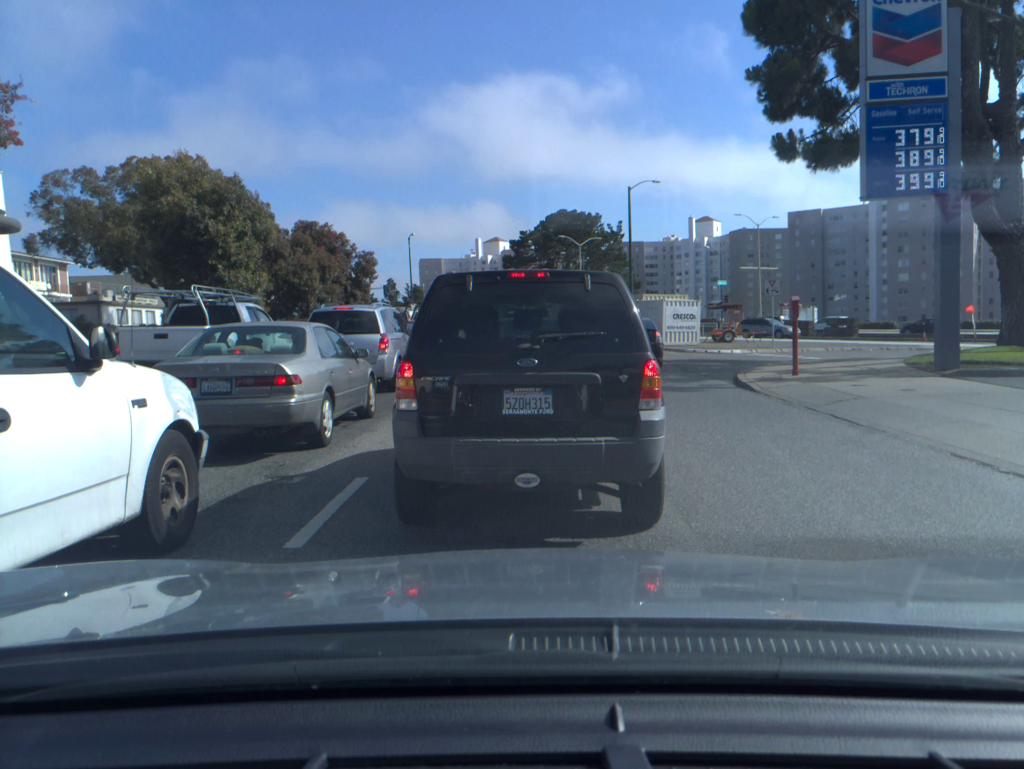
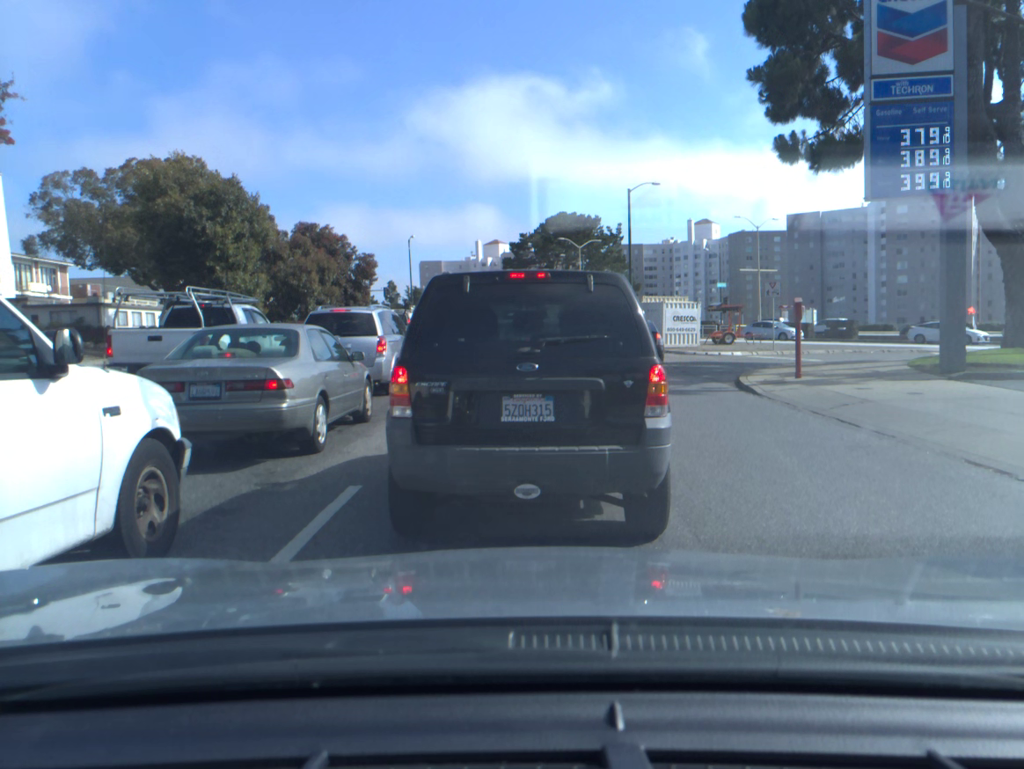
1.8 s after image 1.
(0.0, +0.3) m; 0°
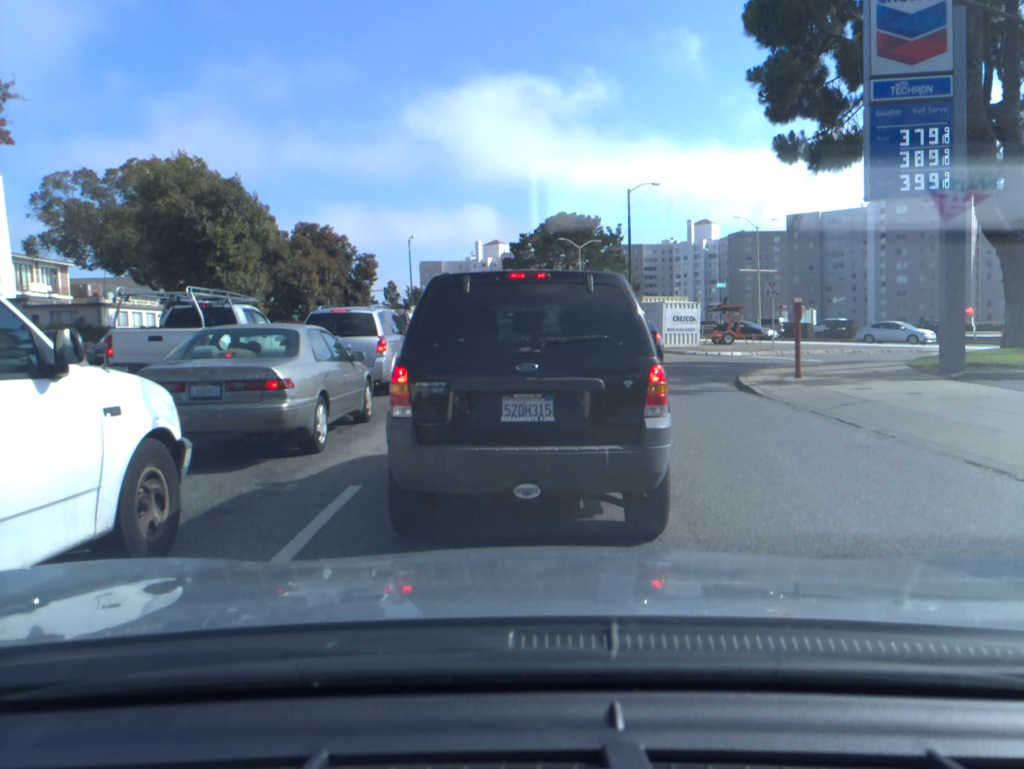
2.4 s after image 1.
(0.0, 0.0) m; 0°
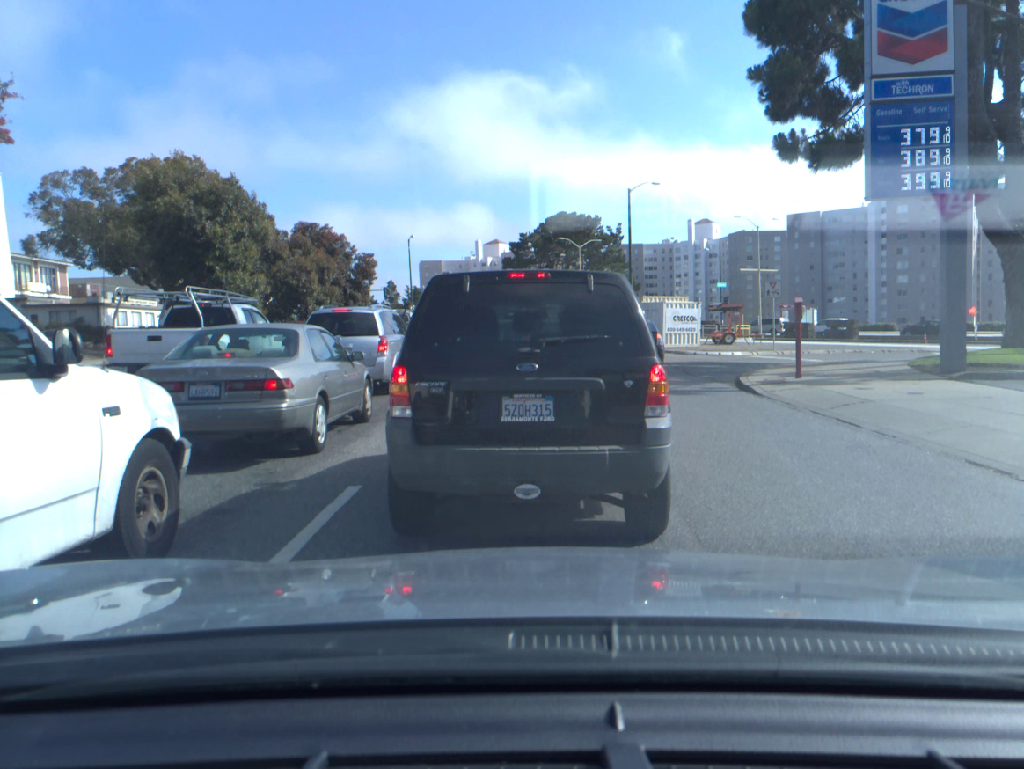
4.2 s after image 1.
(0.0, 0.0) m; 0°
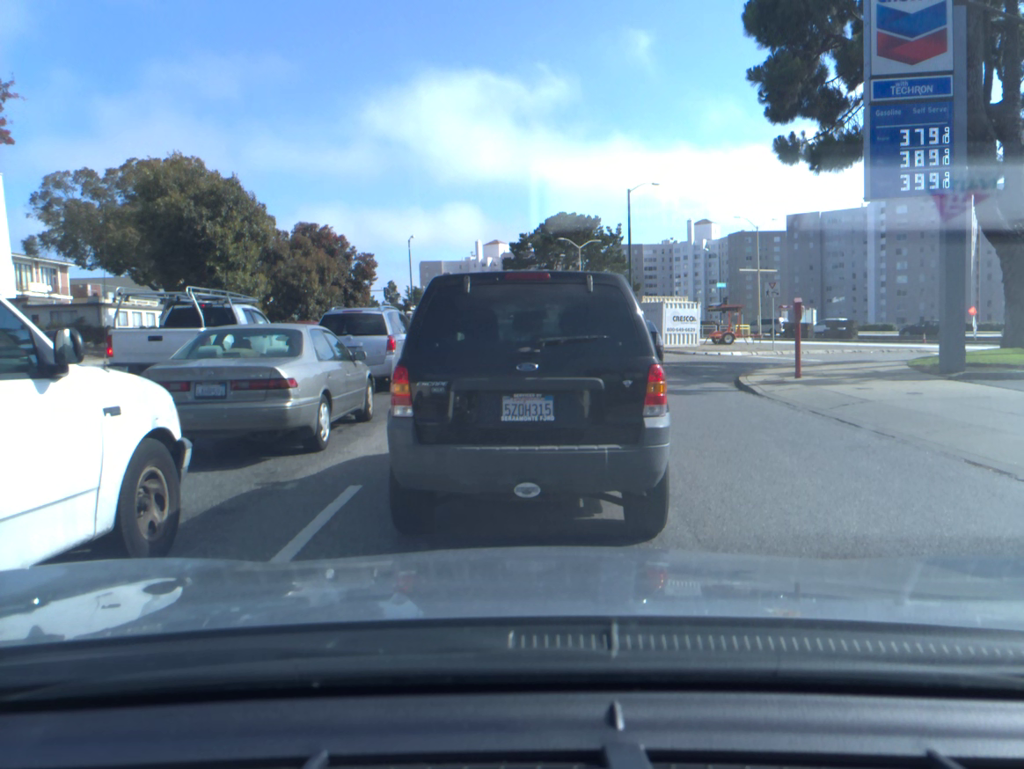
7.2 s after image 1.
(0.0, 0.0) m; 0°
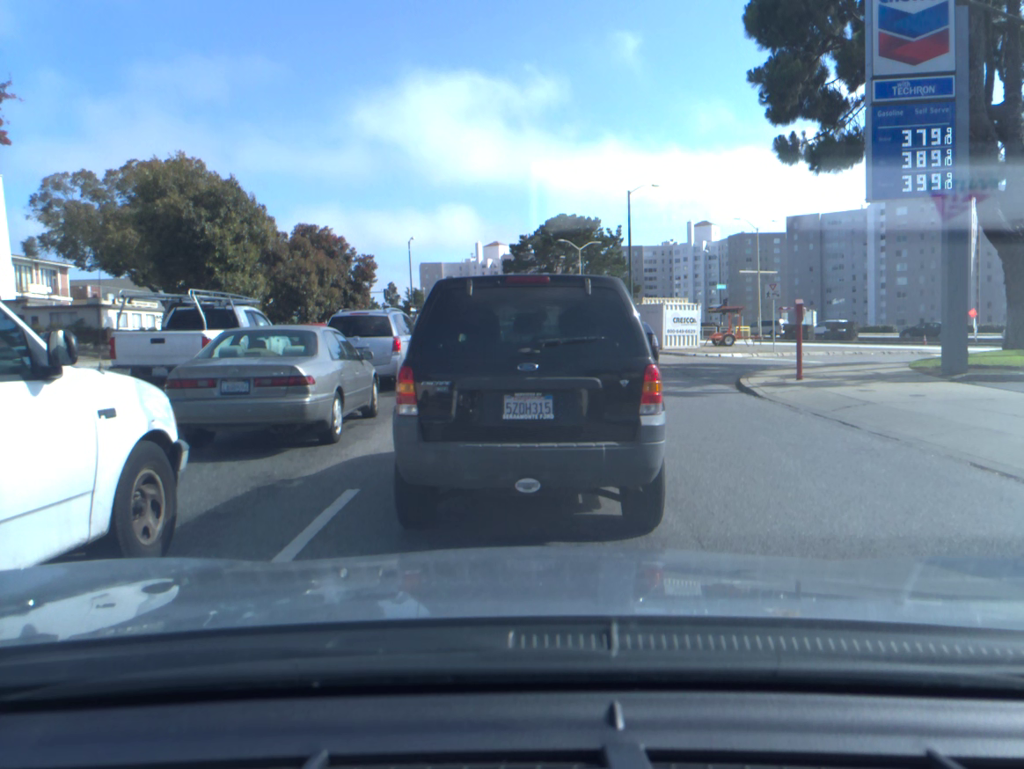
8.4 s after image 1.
(0.0, +0.1) m; 0°
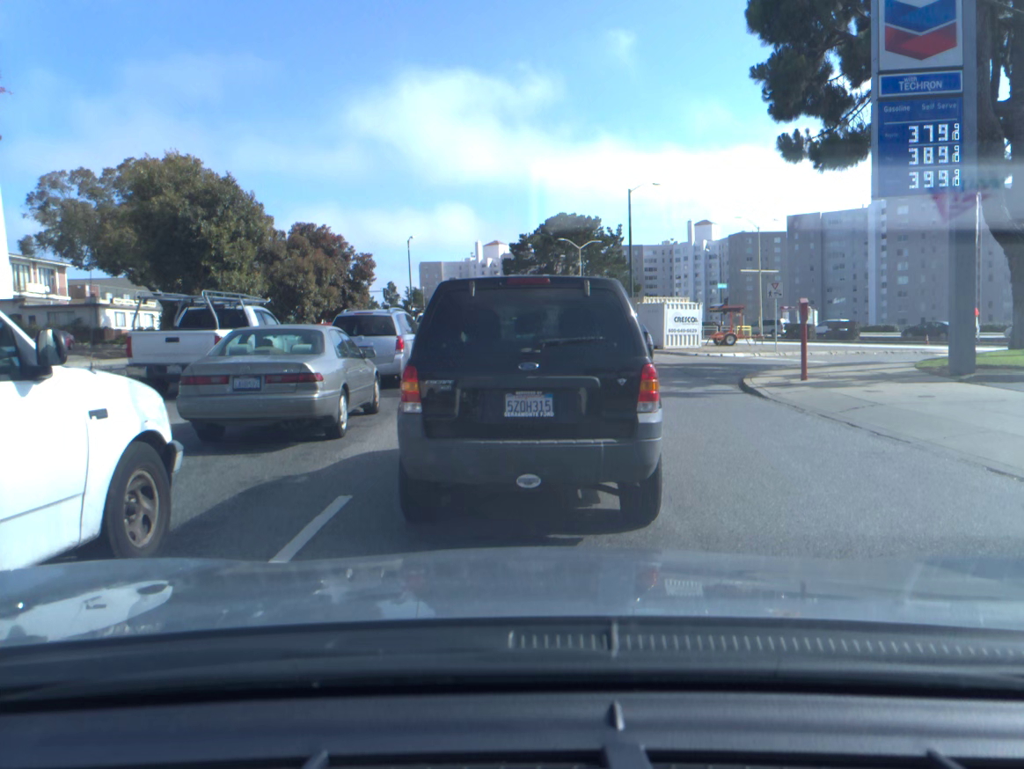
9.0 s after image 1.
(0.0, +0.2) m; 0°
